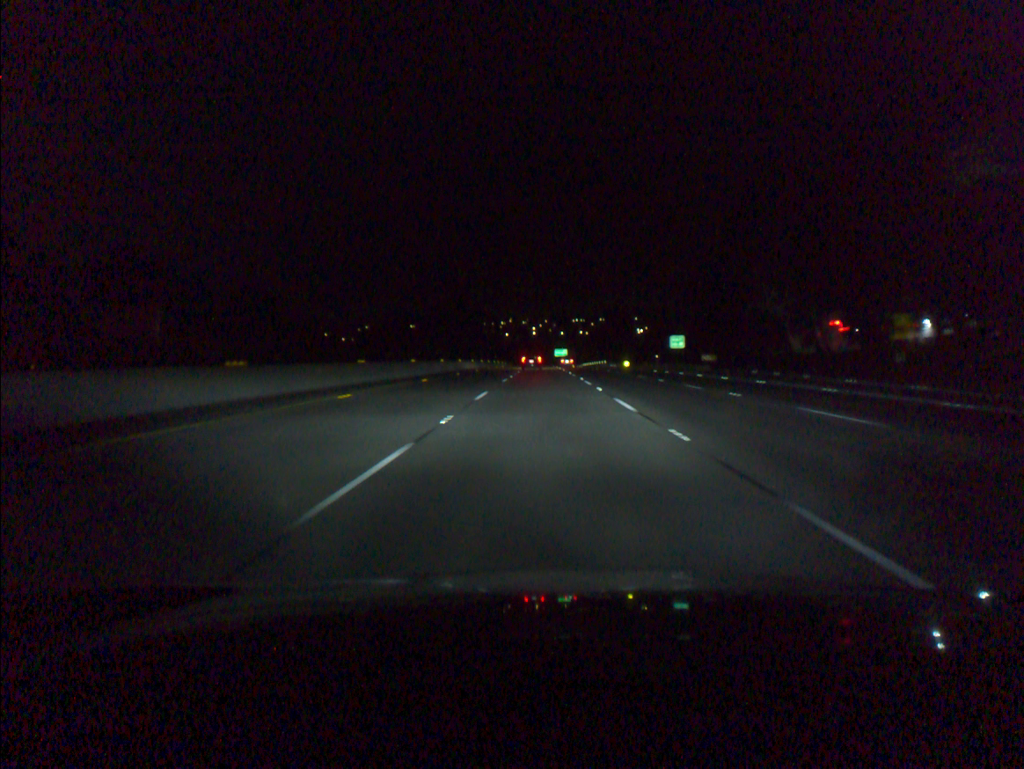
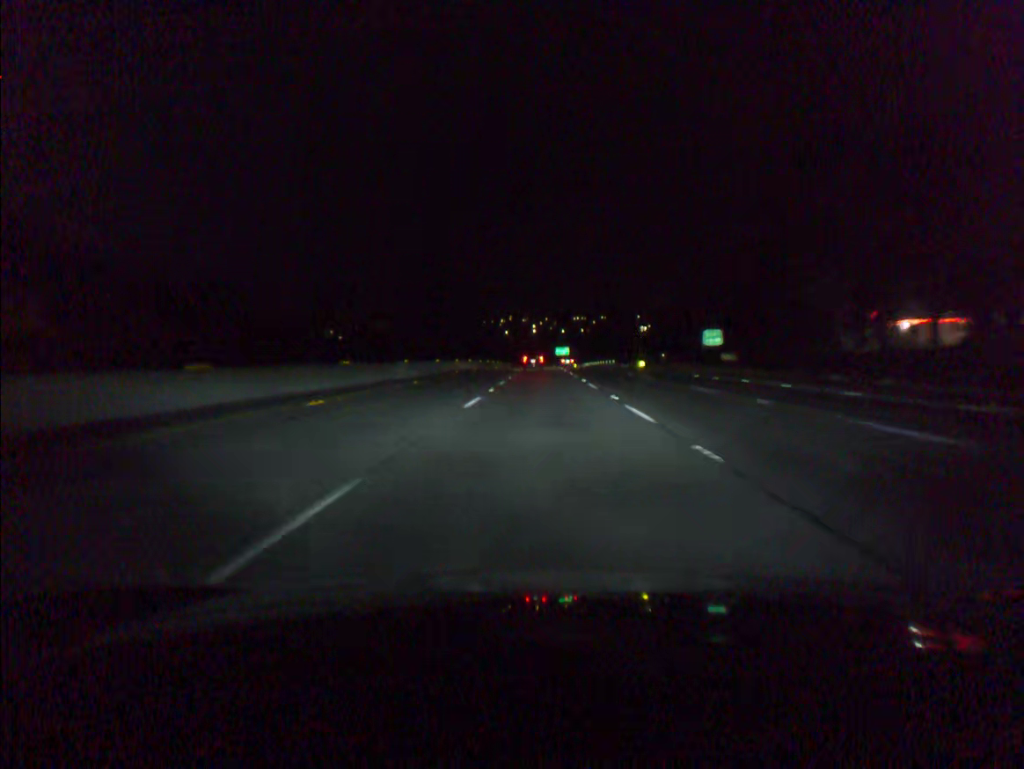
(0.0, +17.3) m; 0°
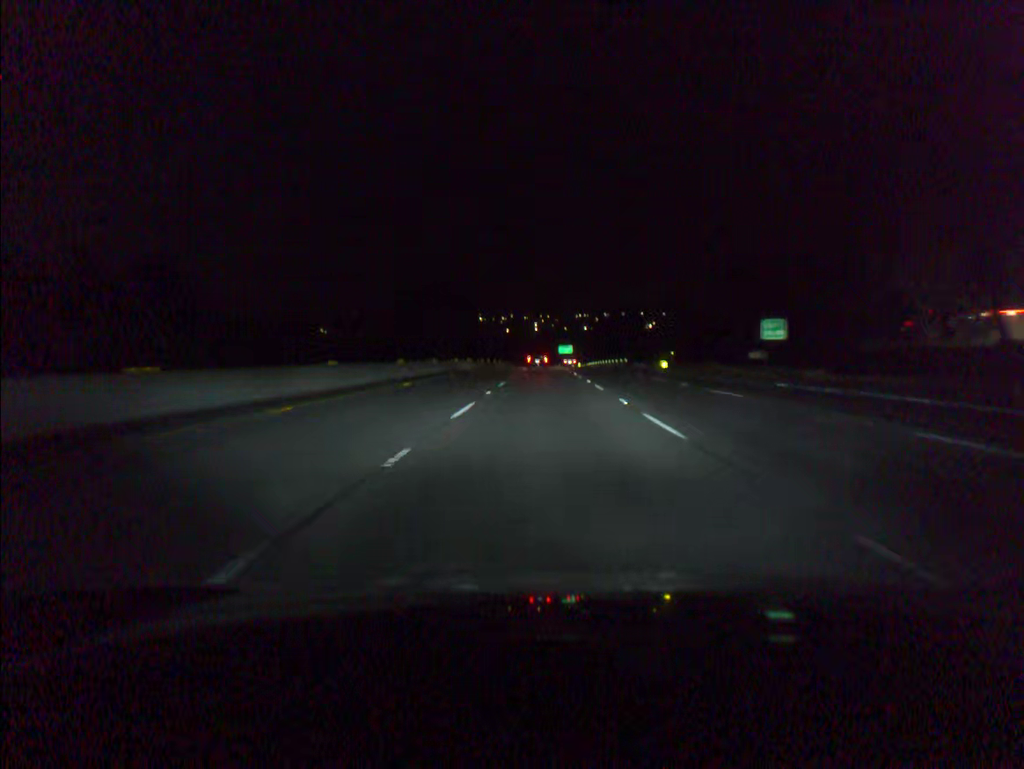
(0.0, +17.2) m; 0°
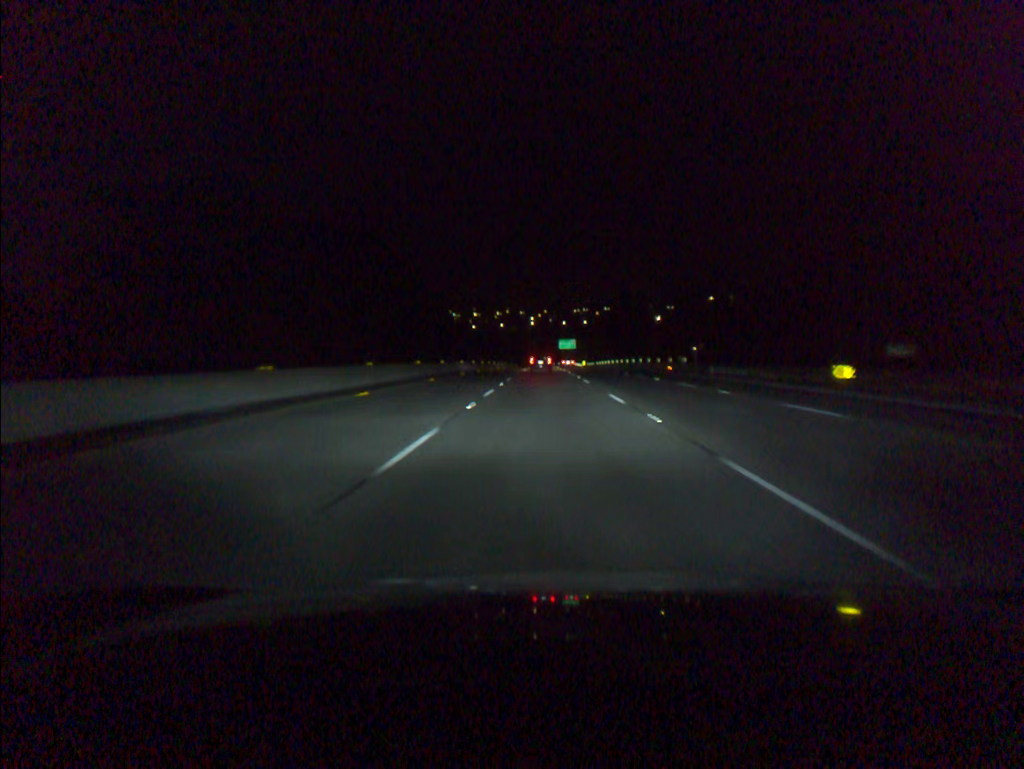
(+0.1, +51.0) m; 0°
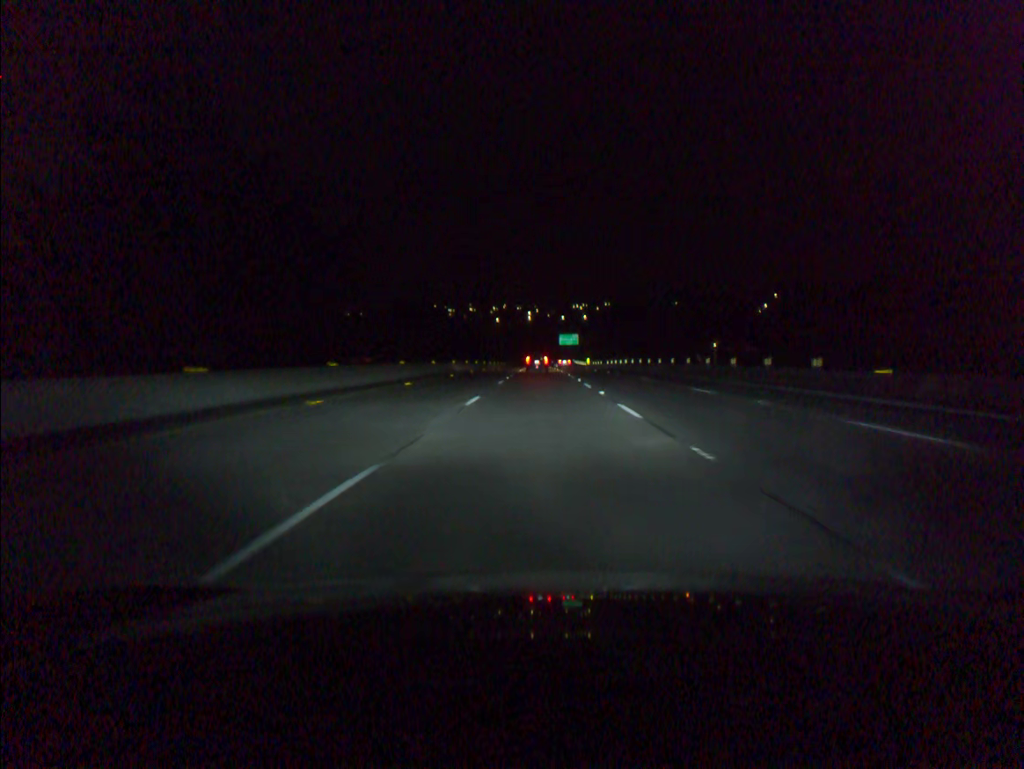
(+0.1, +33.6) m; 0°
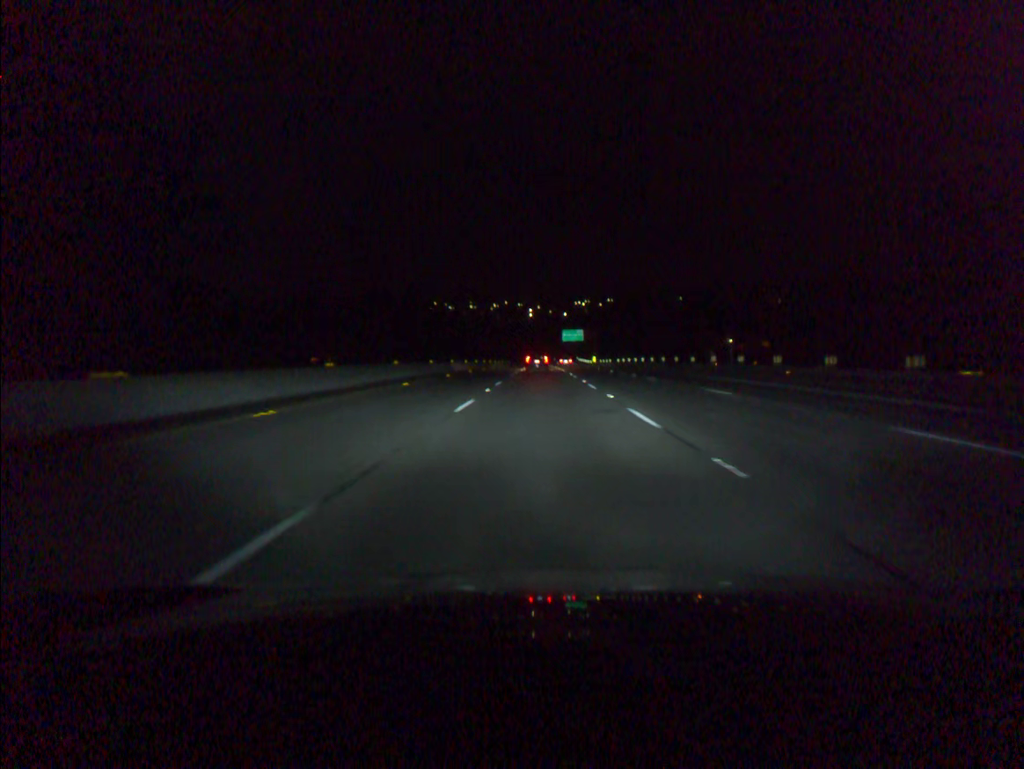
(0.0, +16.7) m; 0°
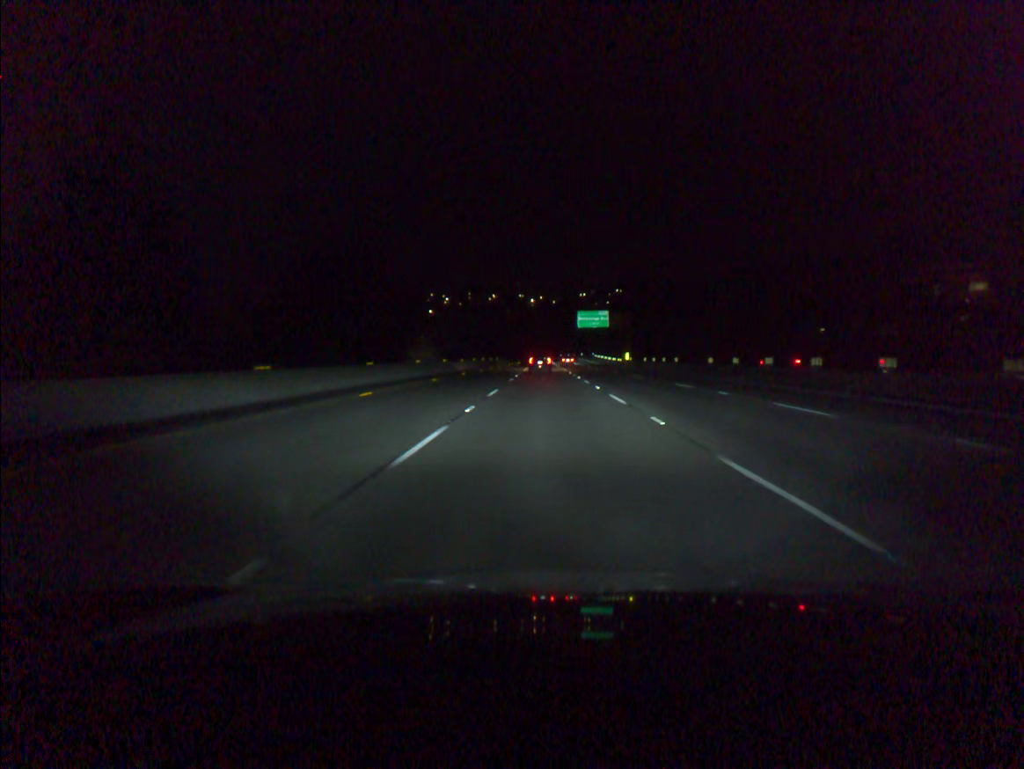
(-0.3, +66.2) m; 0°
